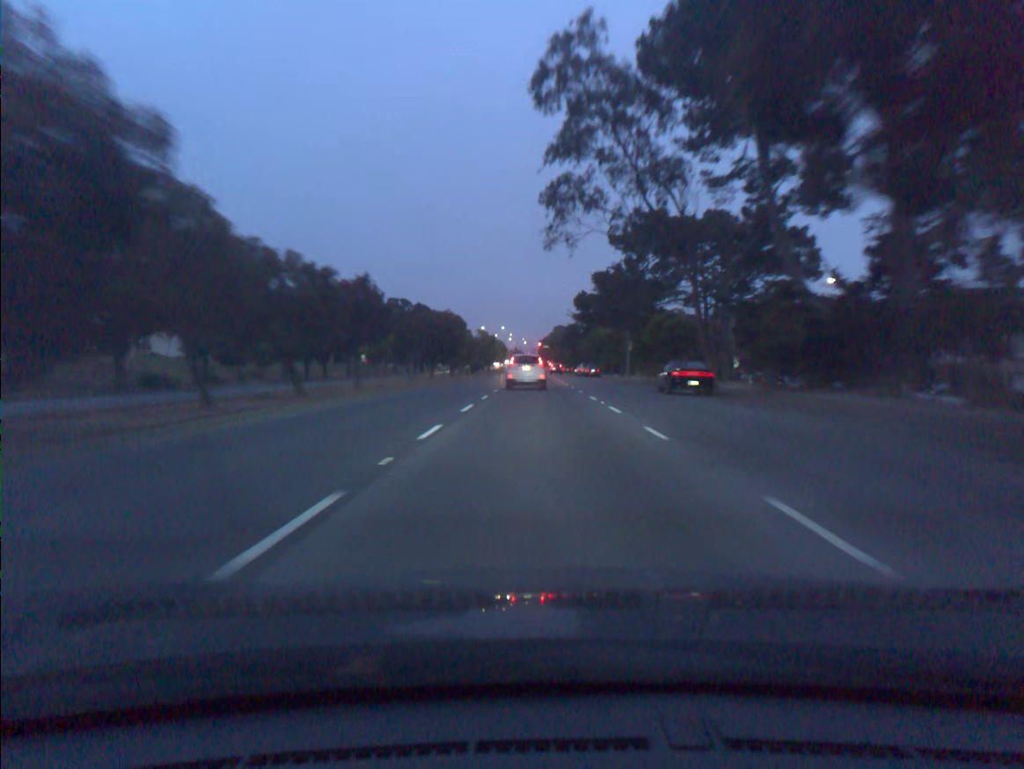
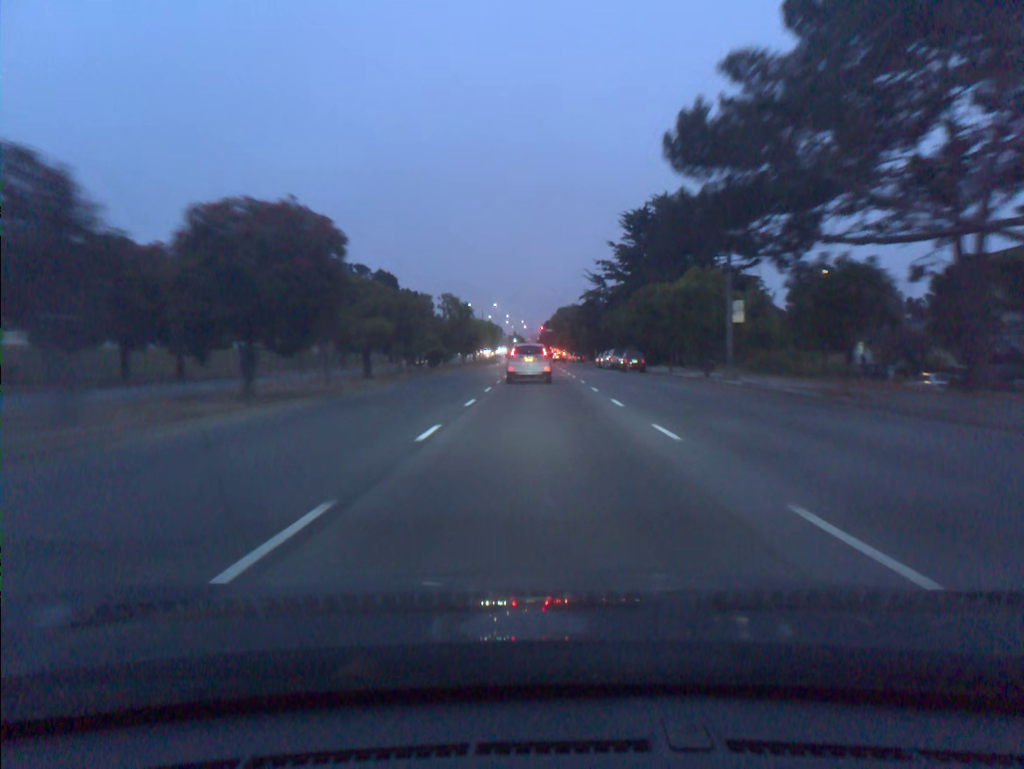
(-0.1, +36.3) m; 0°
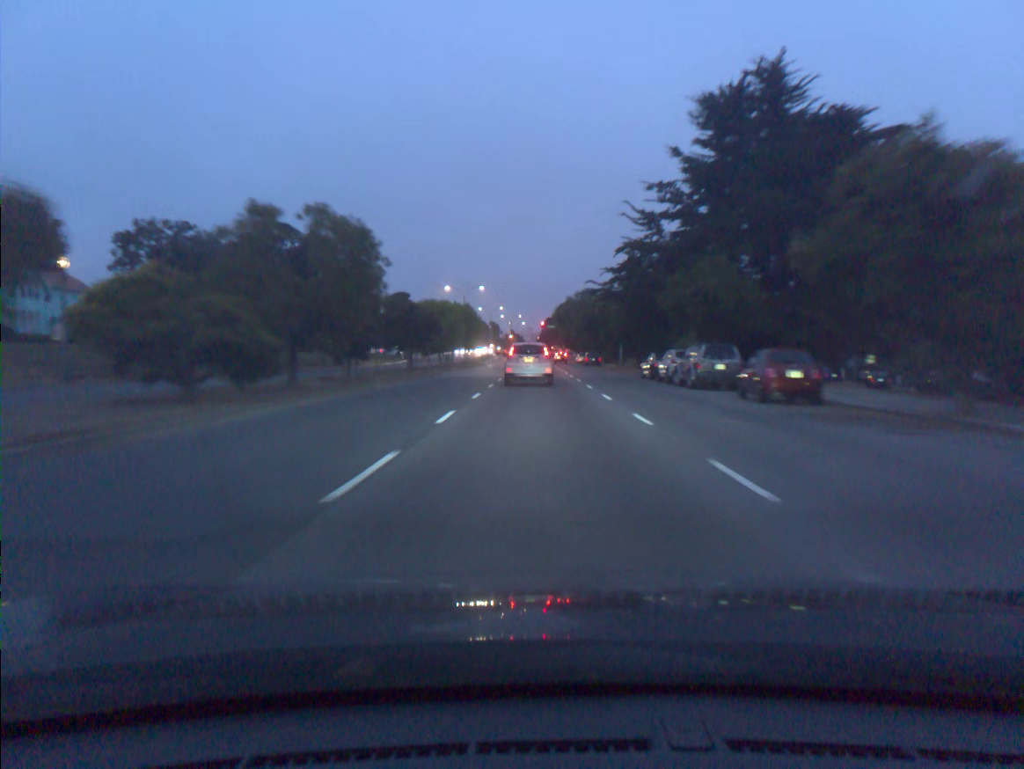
(+0.1, +33.7) m; 0°
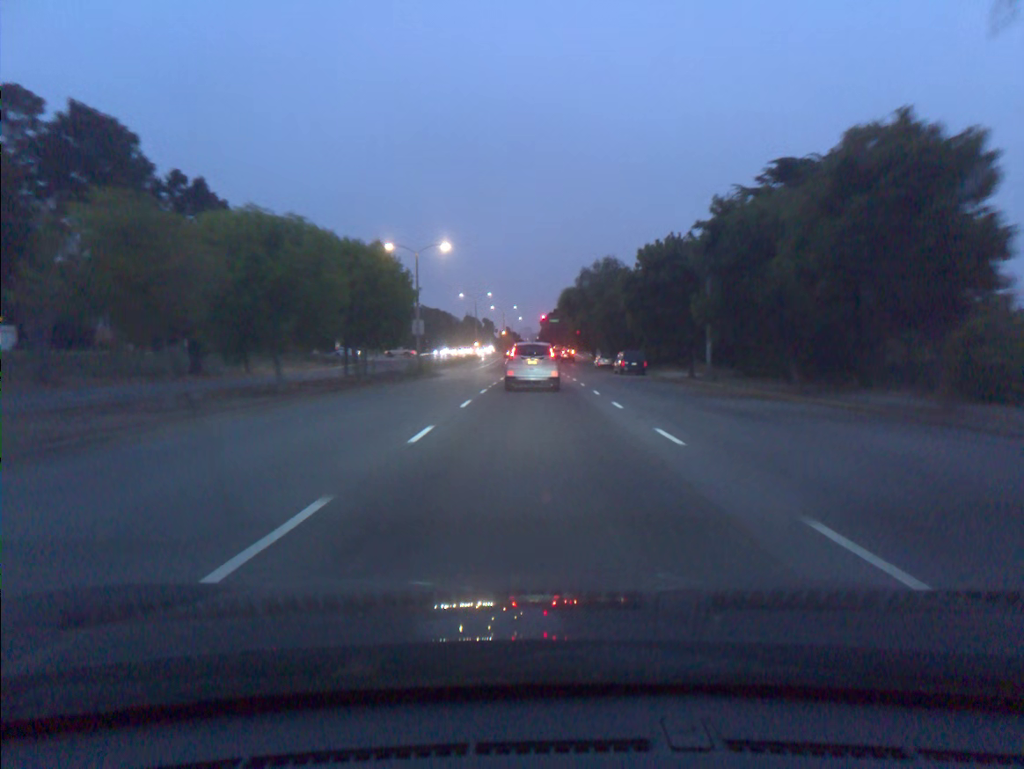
(0.0, +39.2) m; 0°
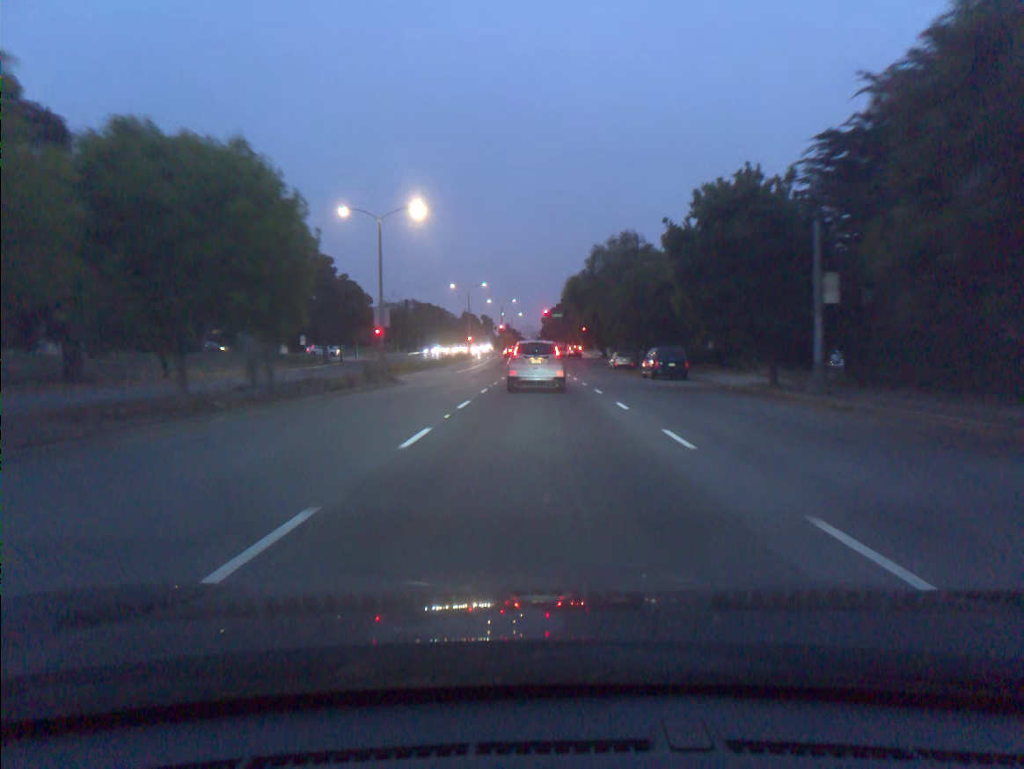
(0.0, +14.6) m; 0°
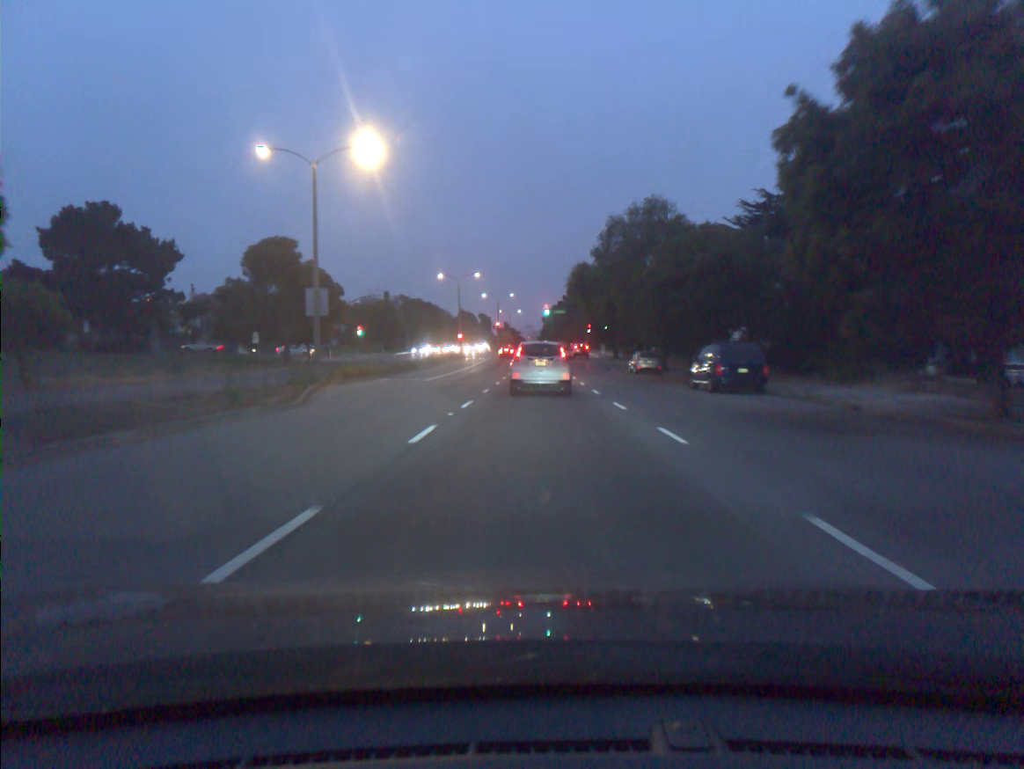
(0.0, +13.8) m; 0°
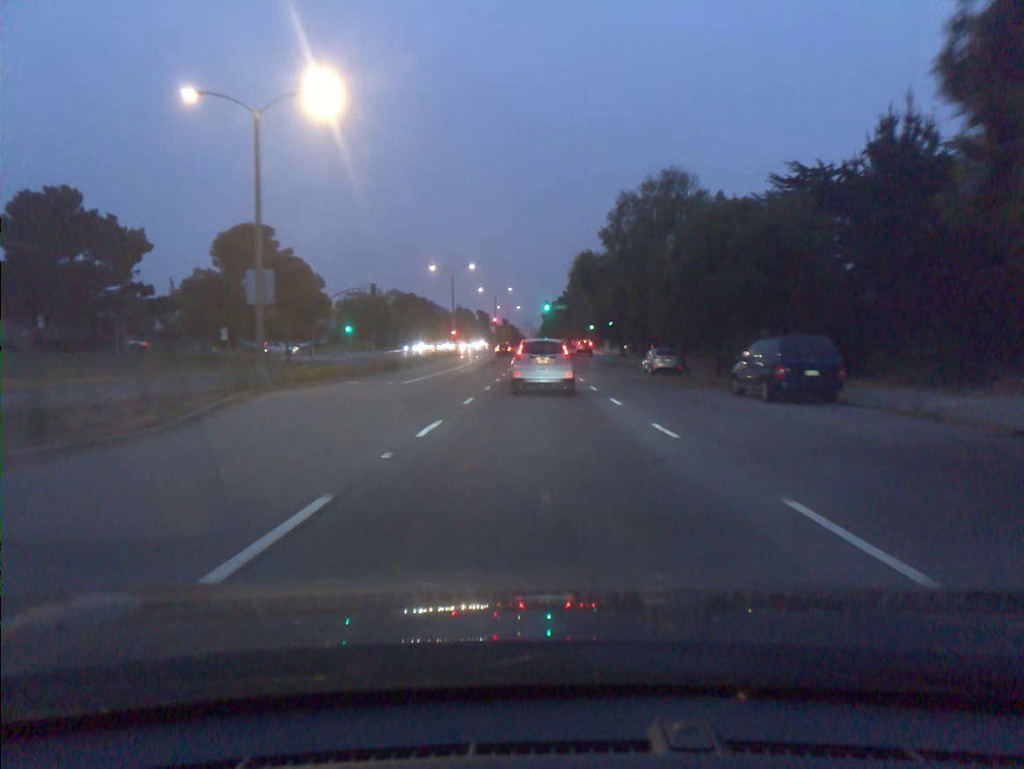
(0.0, +6.6) m; 0°
